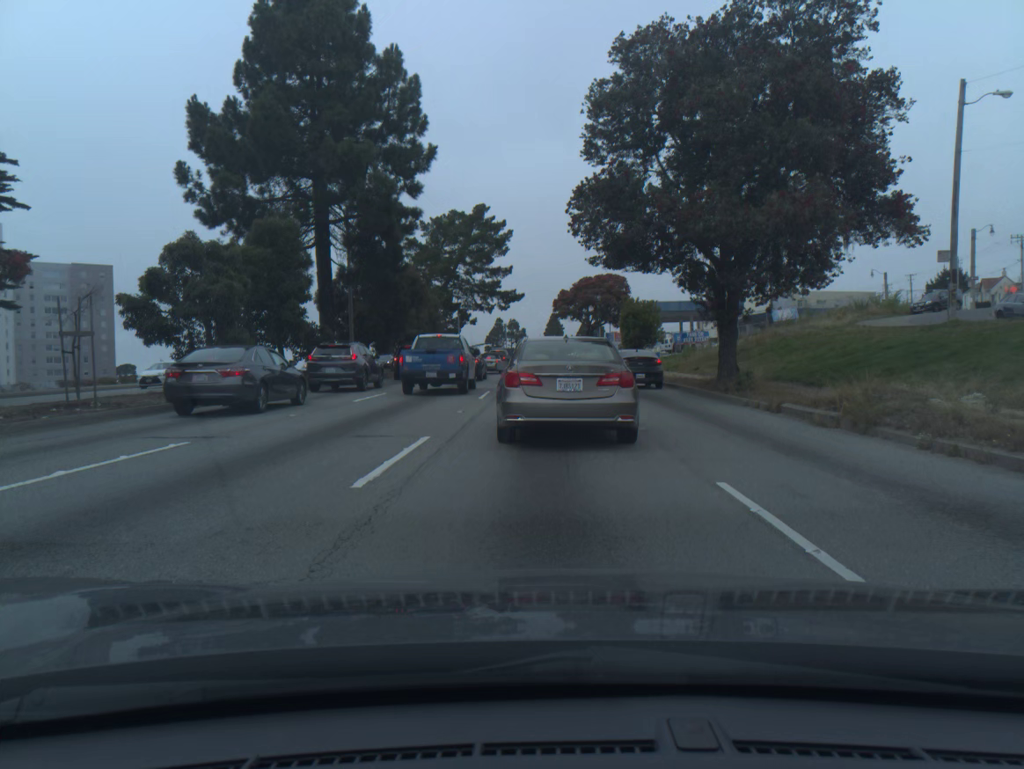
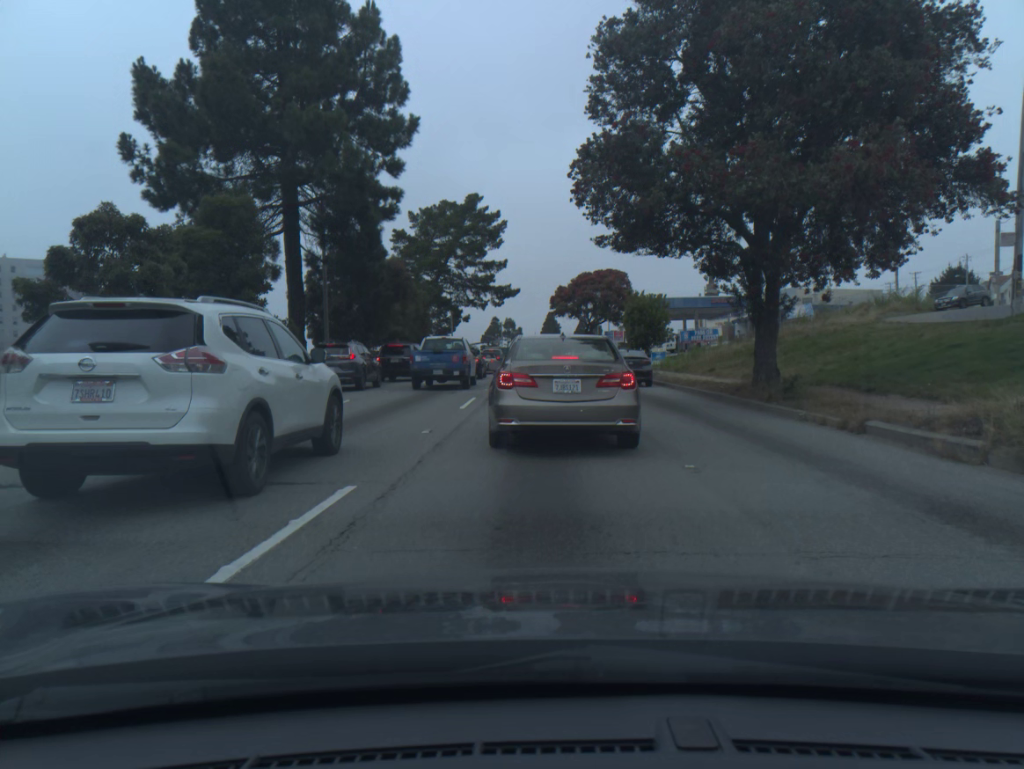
(+0.1, +4.4) m; +1°
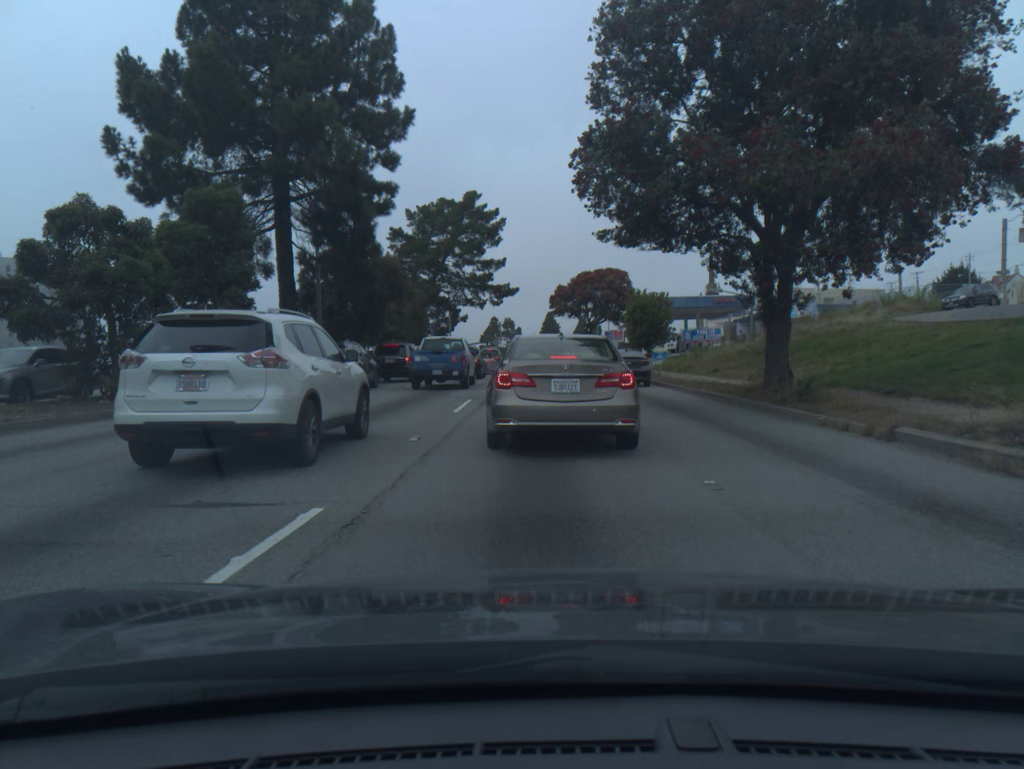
(0.0, +1.0) m; -1°
